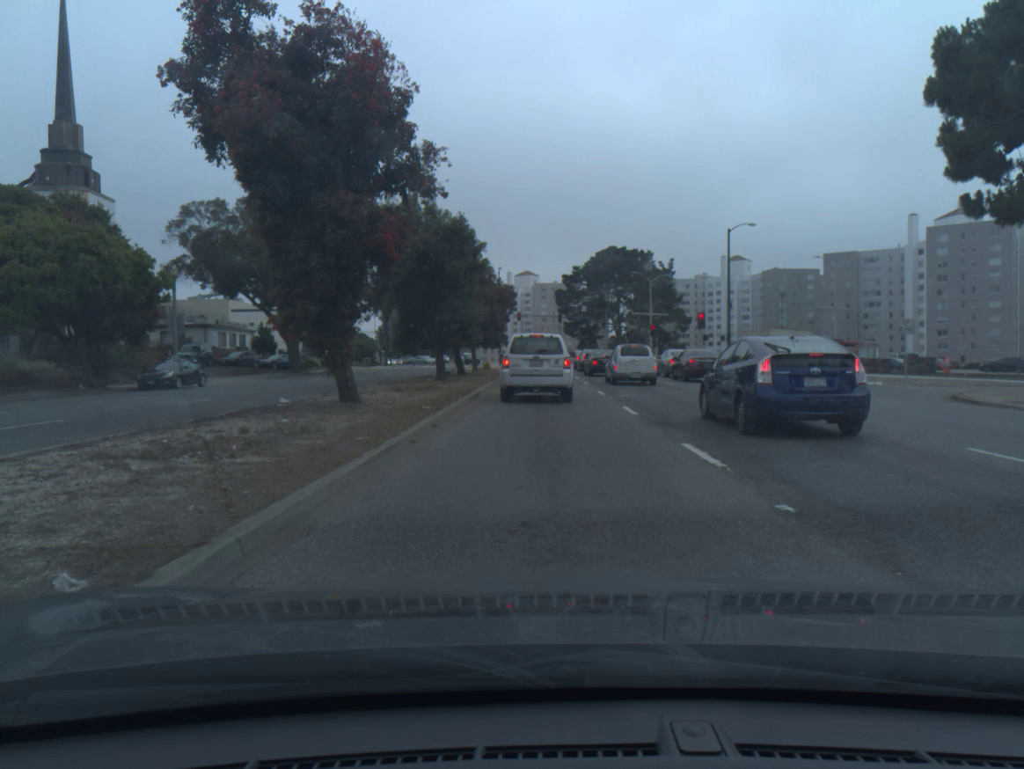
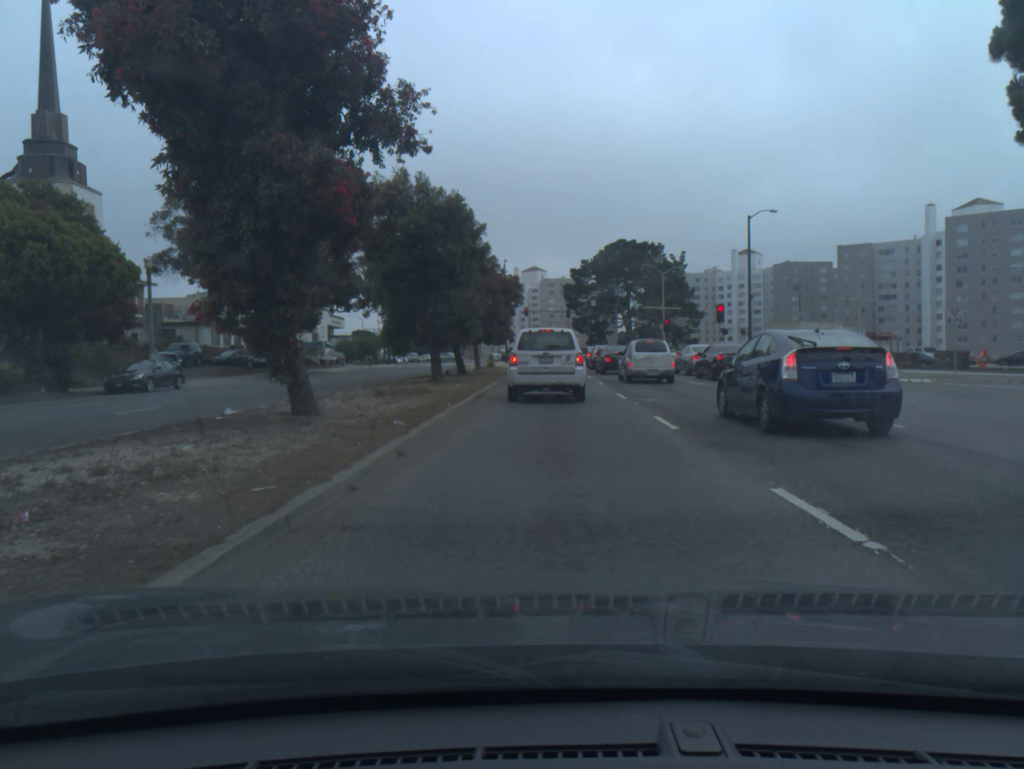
(0.0, +3.7) m; -1°
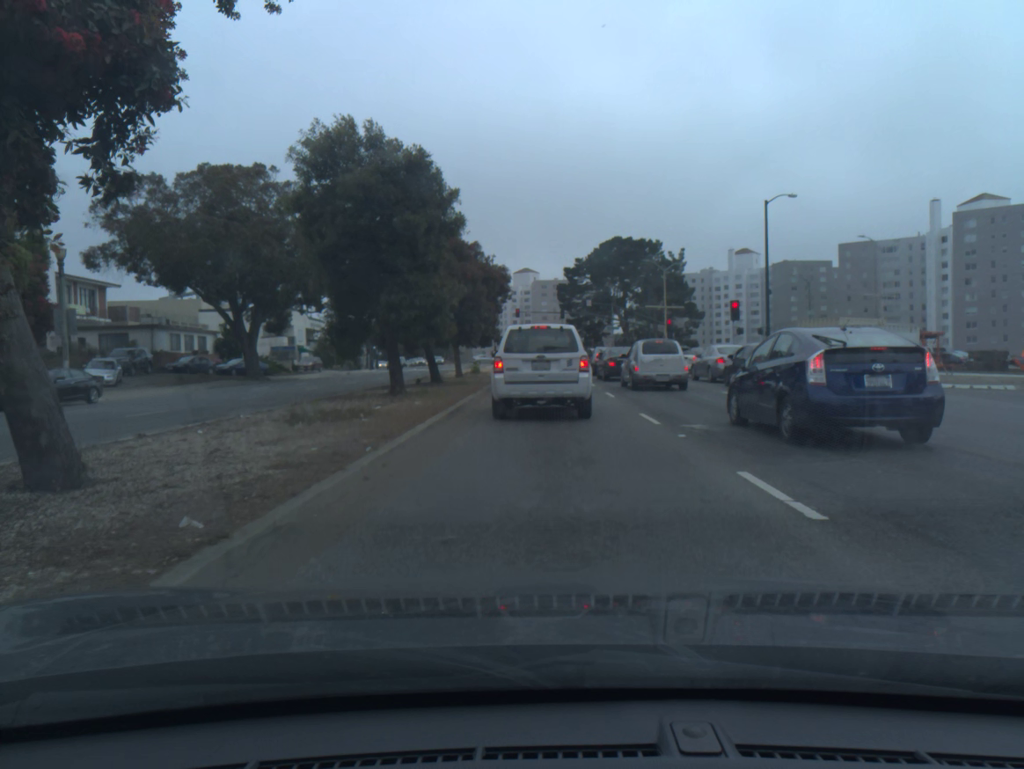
(+0.1, +6.4) m; +1°
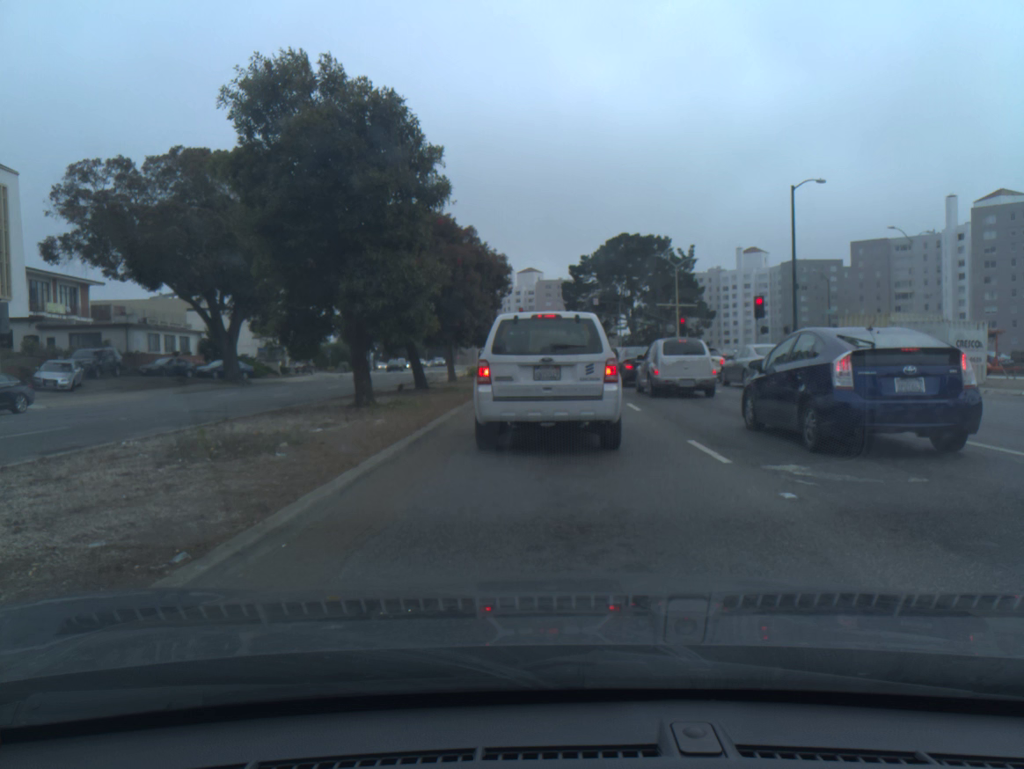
(0.0, +4.6) m; -1°
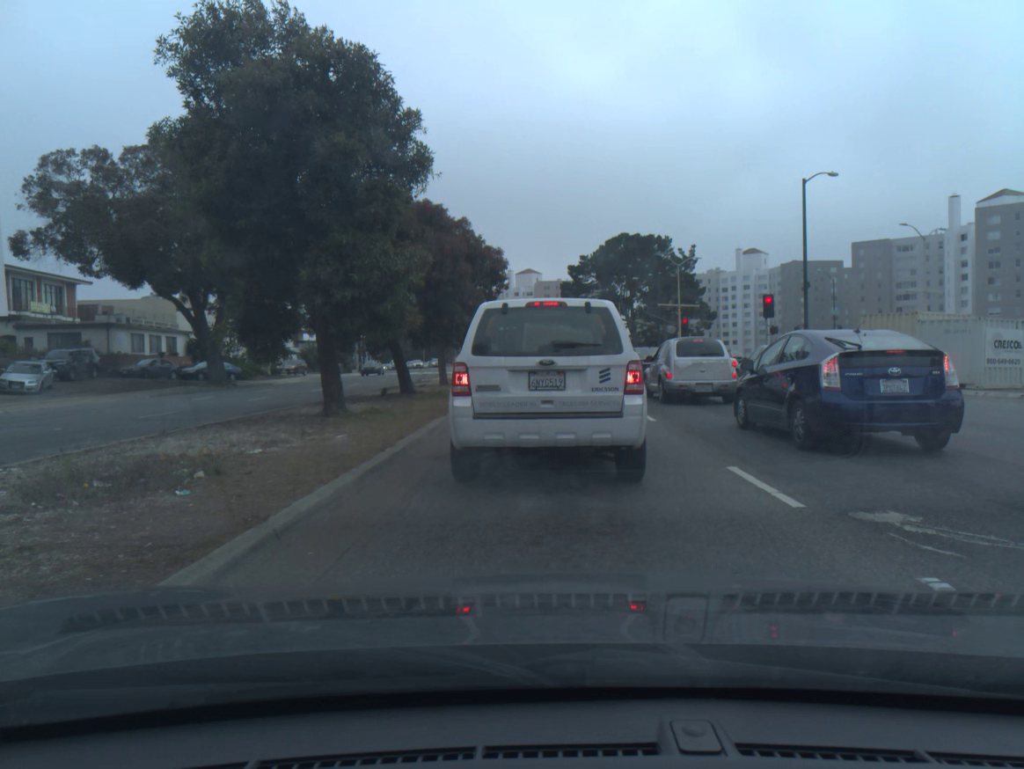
(0.0, +2.6) m; +1°
